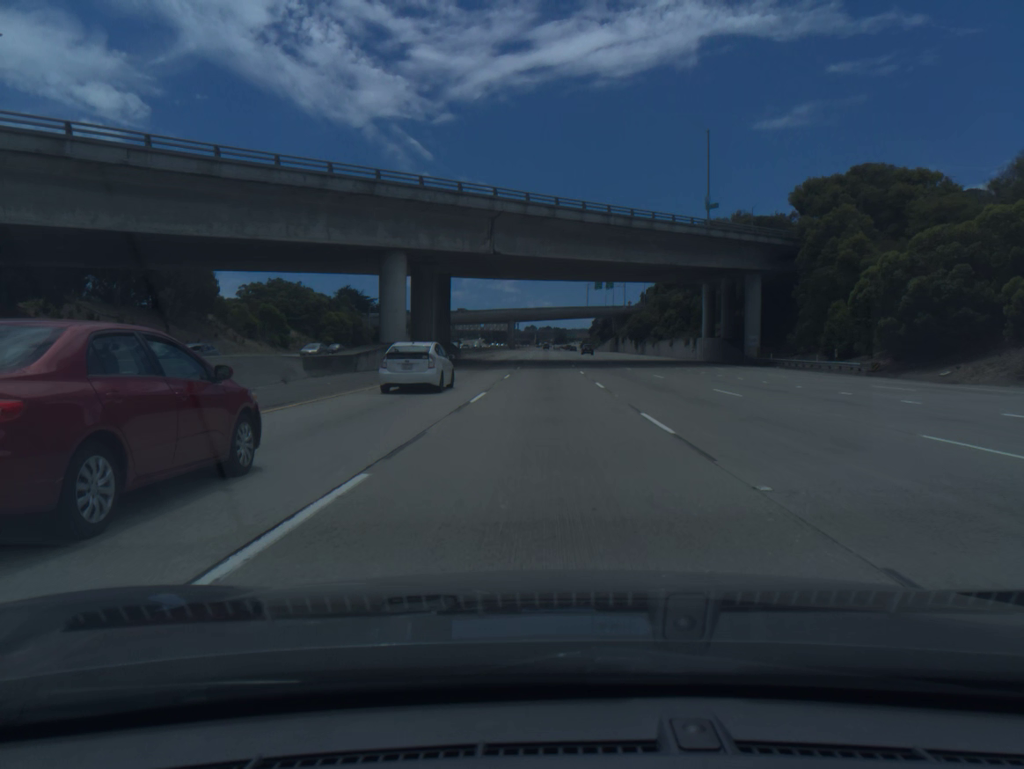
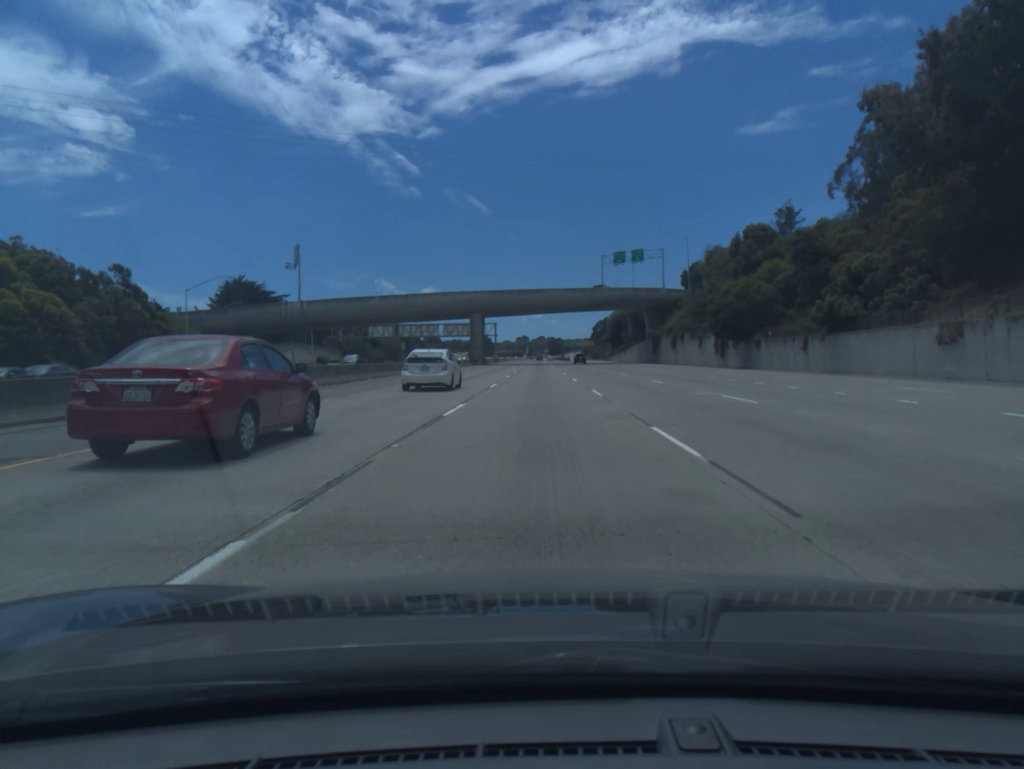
(+0.5, +90.4) m; 0°
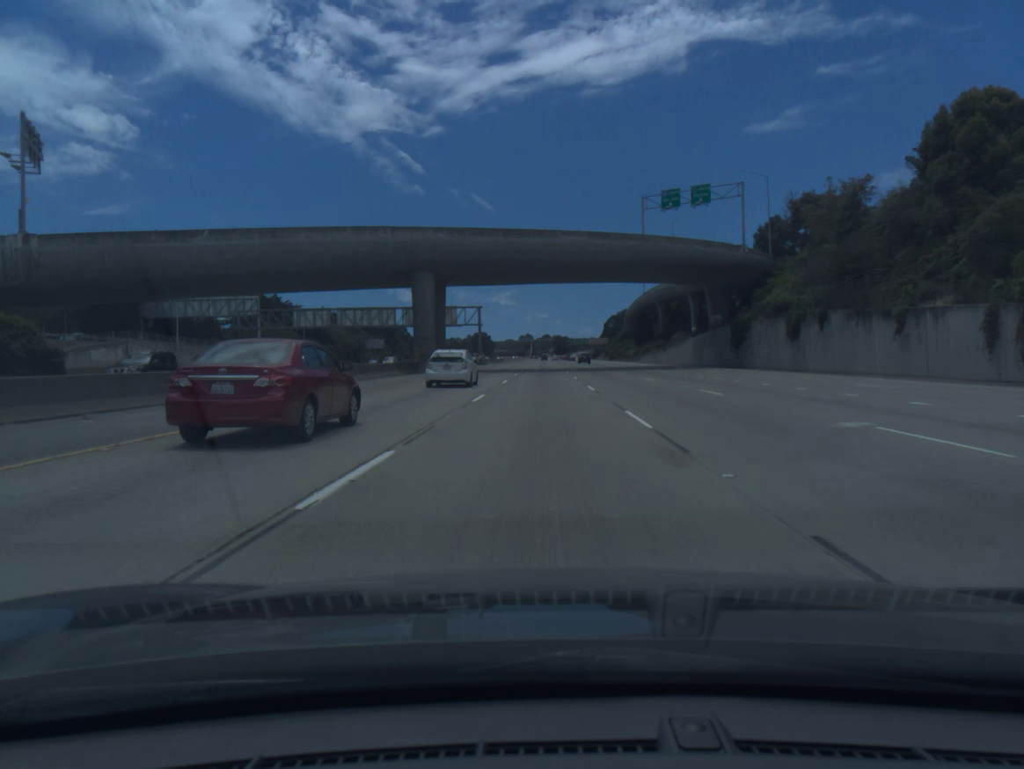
(-0.2, +54.2) m; 0°
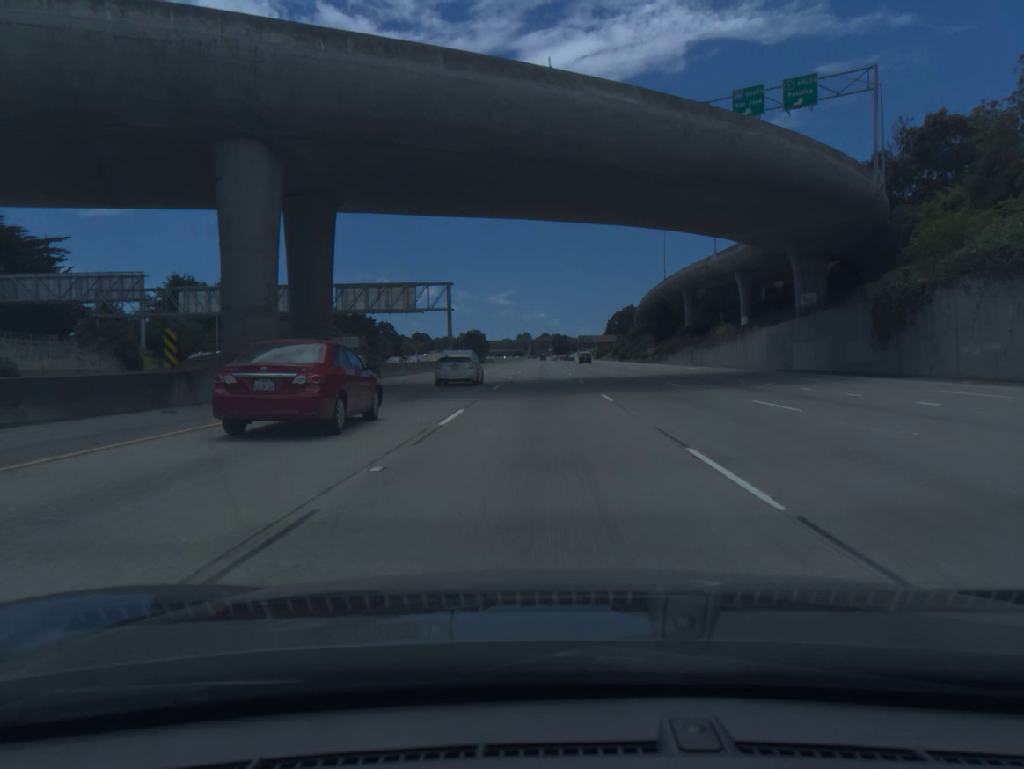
(0.0, +36.2) m; 0°
